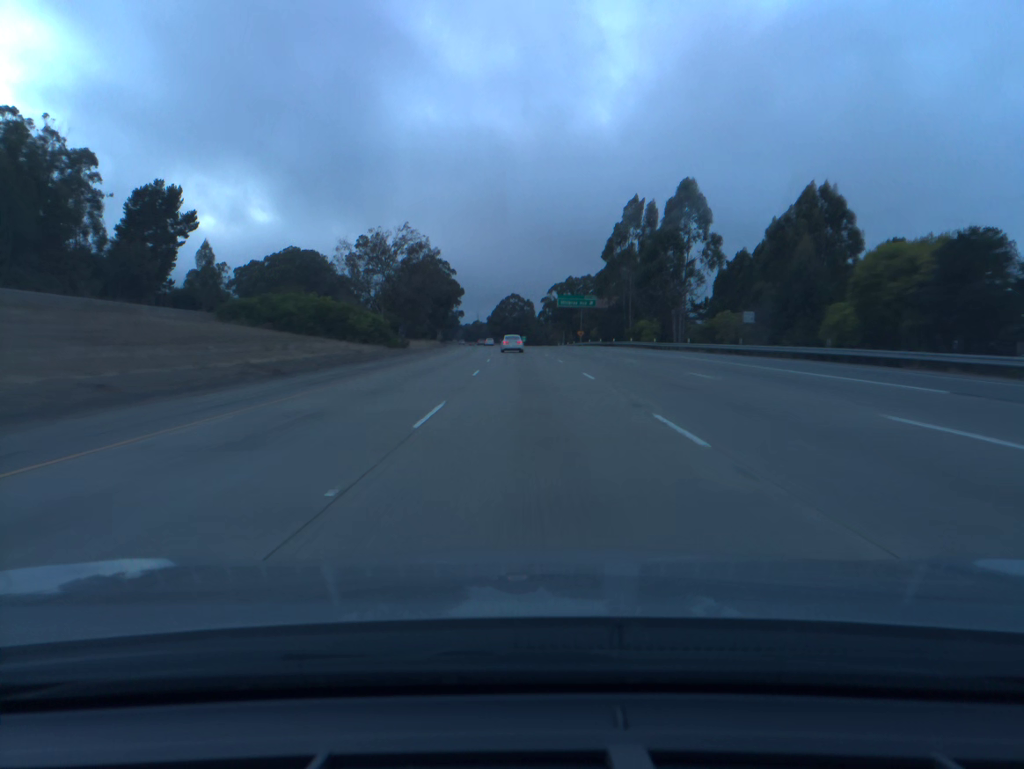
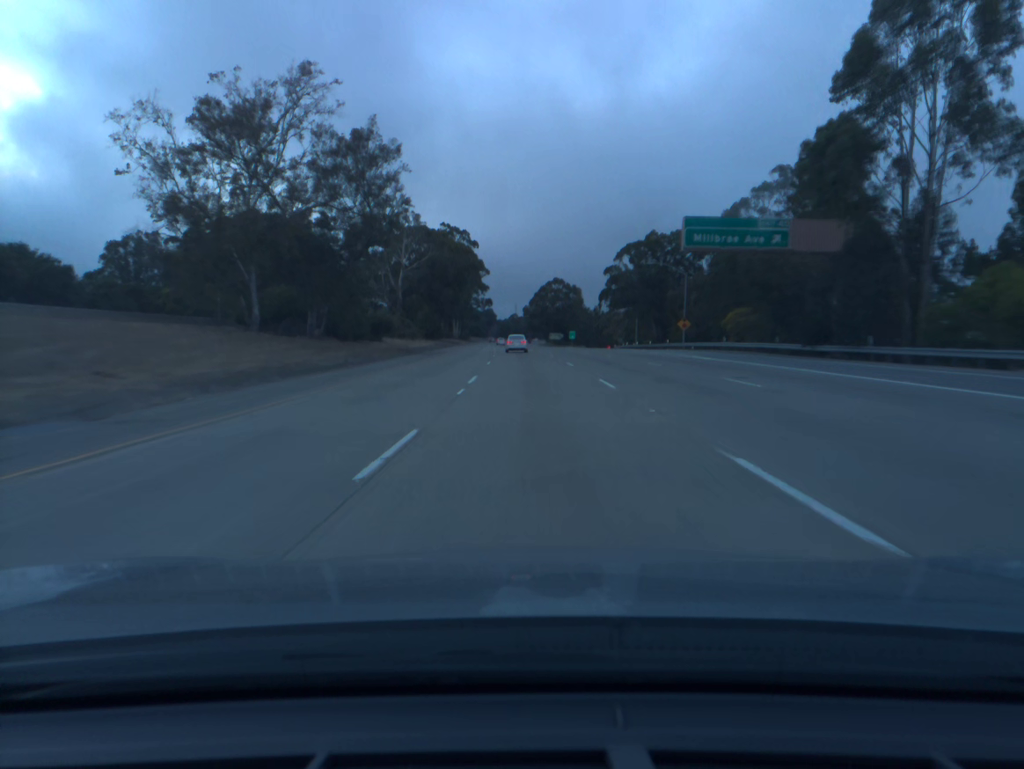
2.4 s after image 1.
(-2.1, +77.5) m; -3°
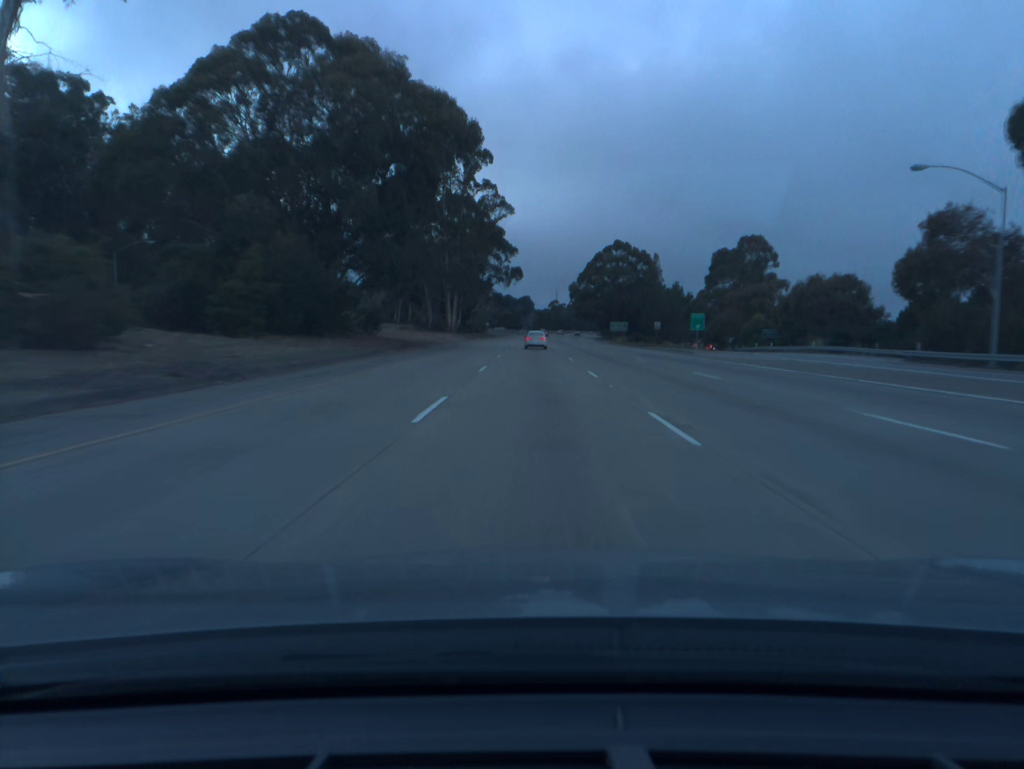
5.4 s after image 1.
(-2.7, +97.2) m; -3°
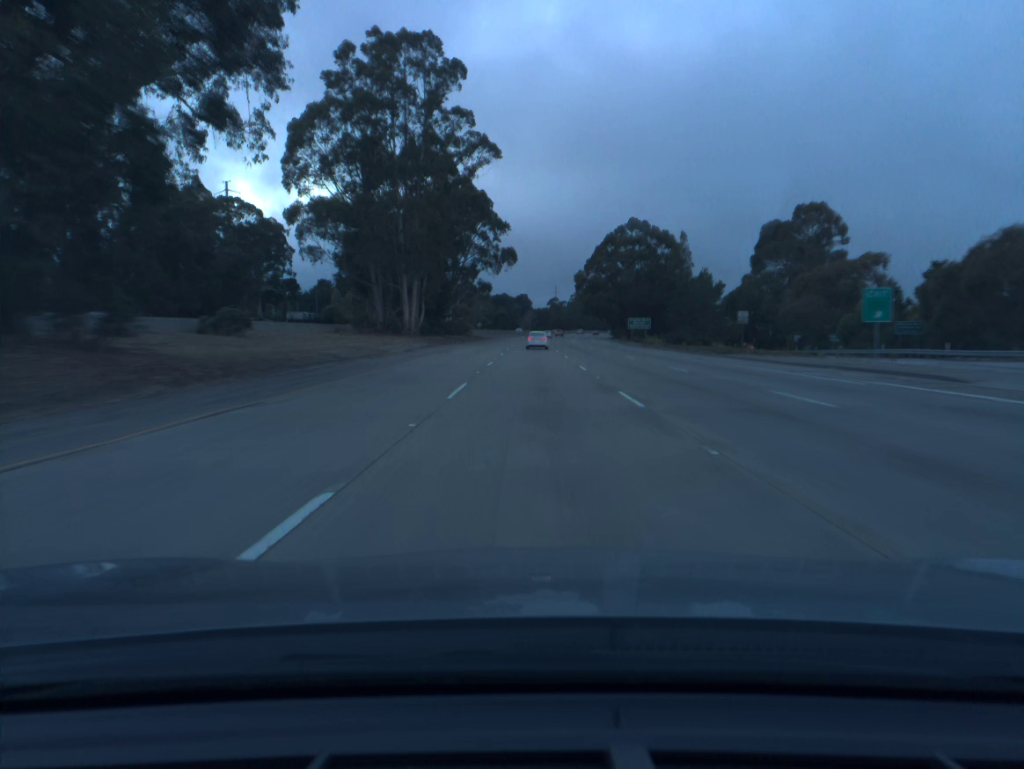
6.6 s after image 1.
(0.0, +39.0) m; 0°
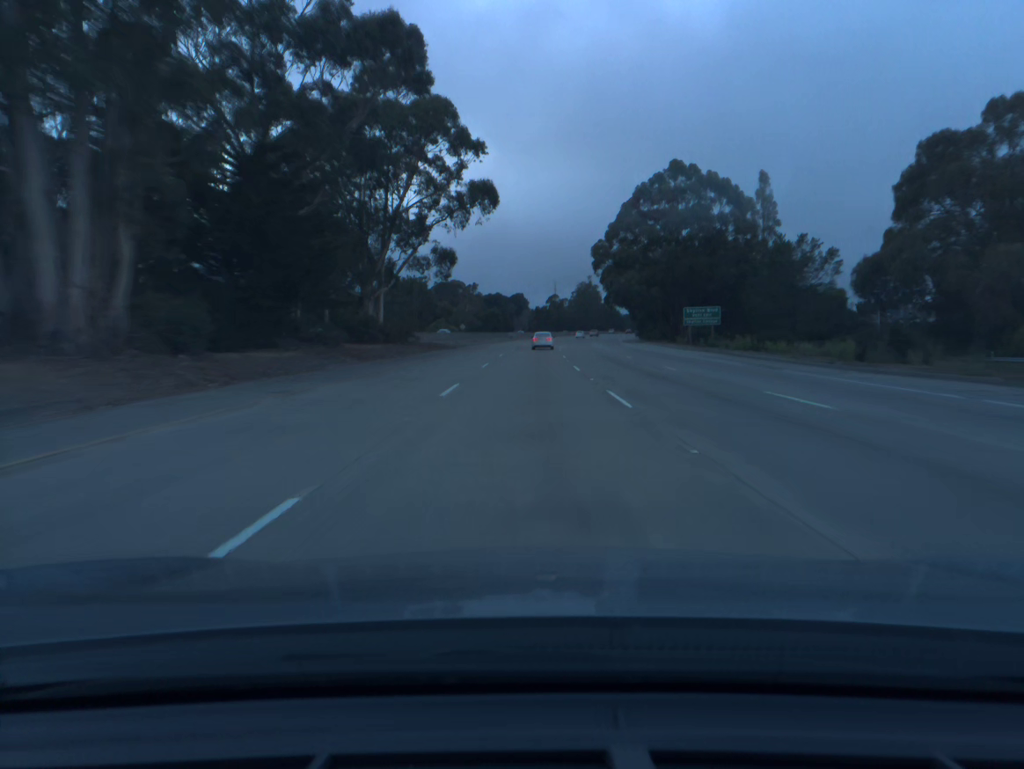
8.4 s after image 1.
(+0.1, +58.3) m; 0°
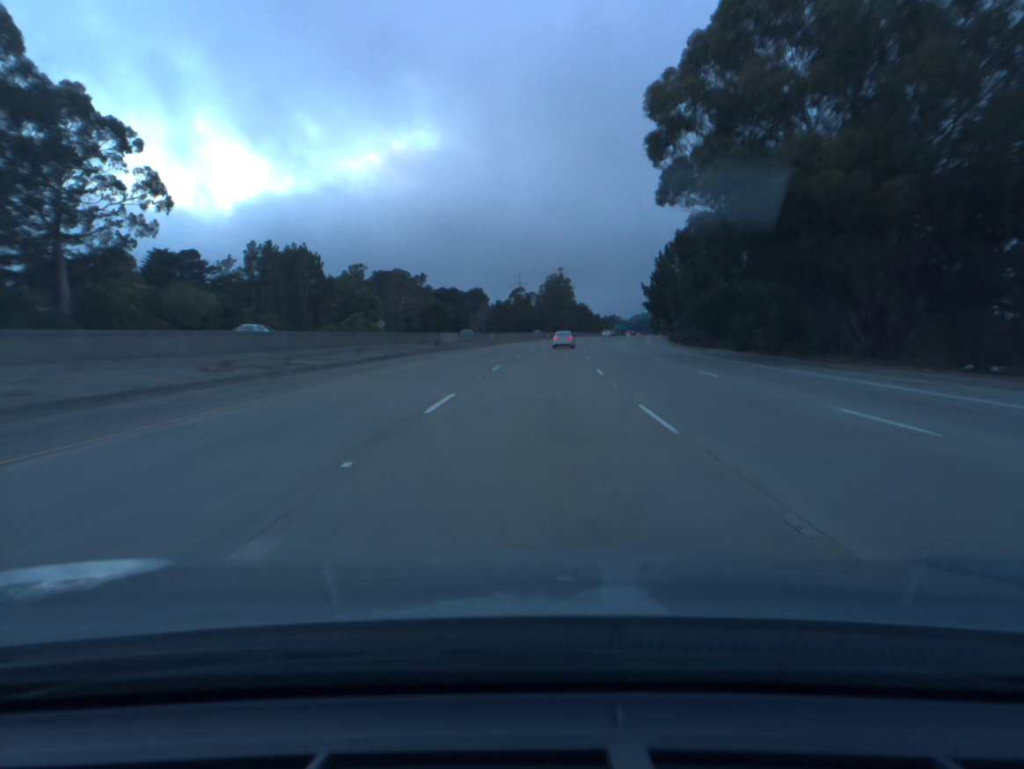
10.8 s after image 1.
(+1.0, +77.1) m; +2°
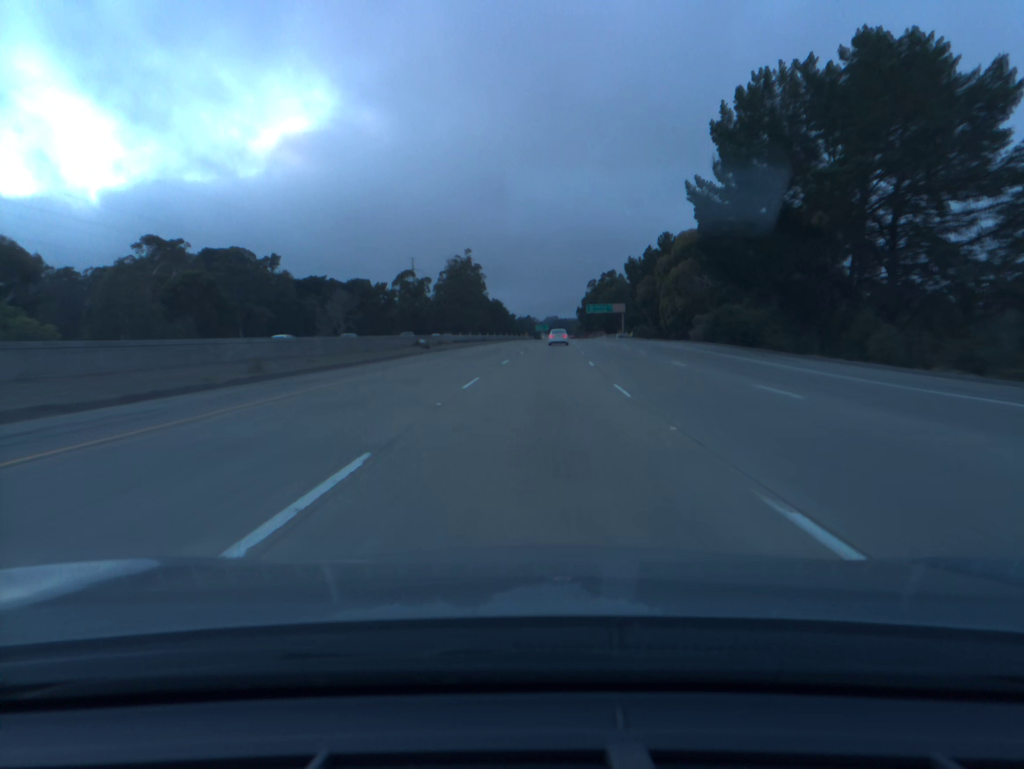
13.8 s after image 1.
(+5.4, +96.4) m; +6°
